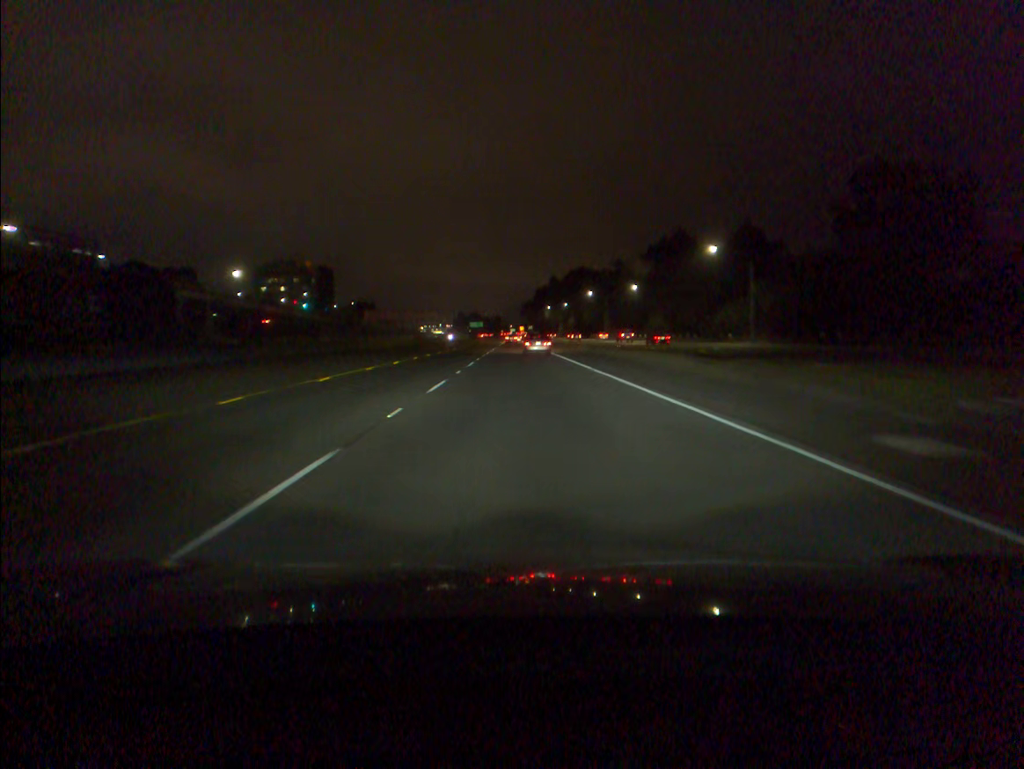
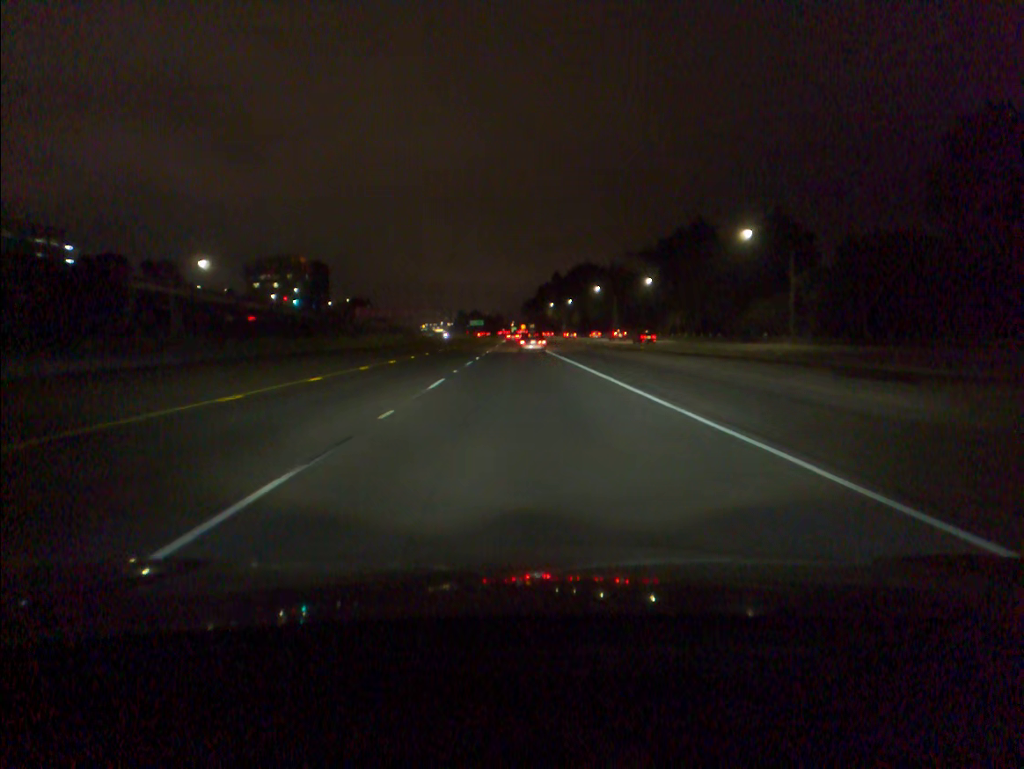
(0.0, +15.3) m; 0°
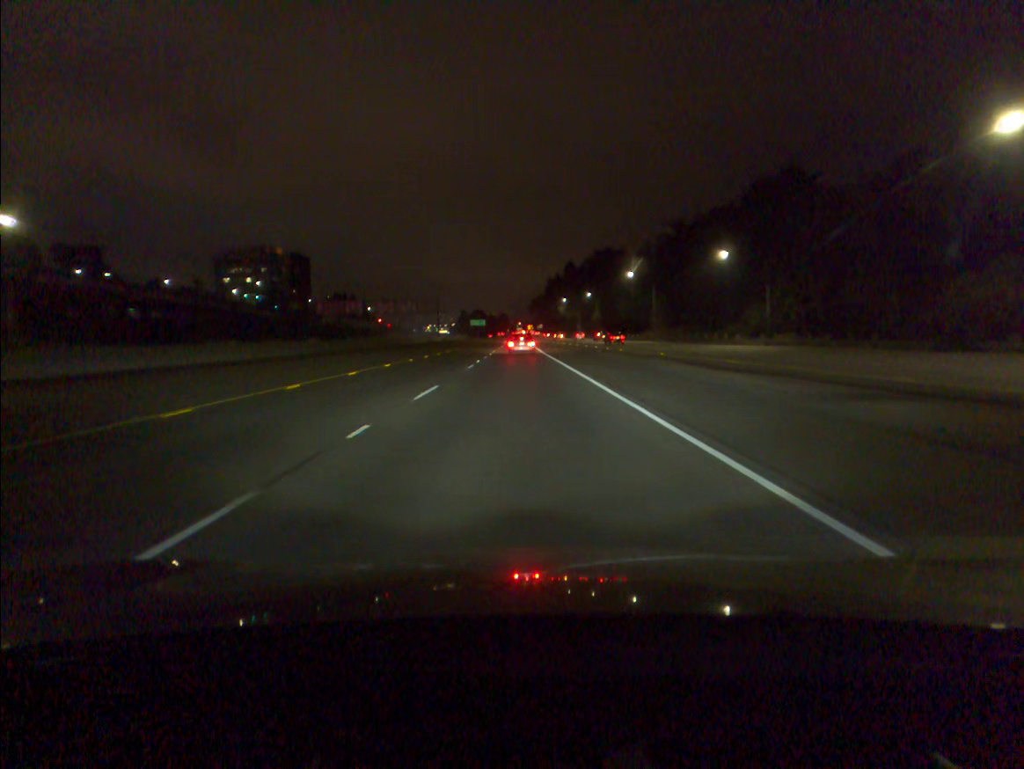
(-0.2, +46.1) m; 0°
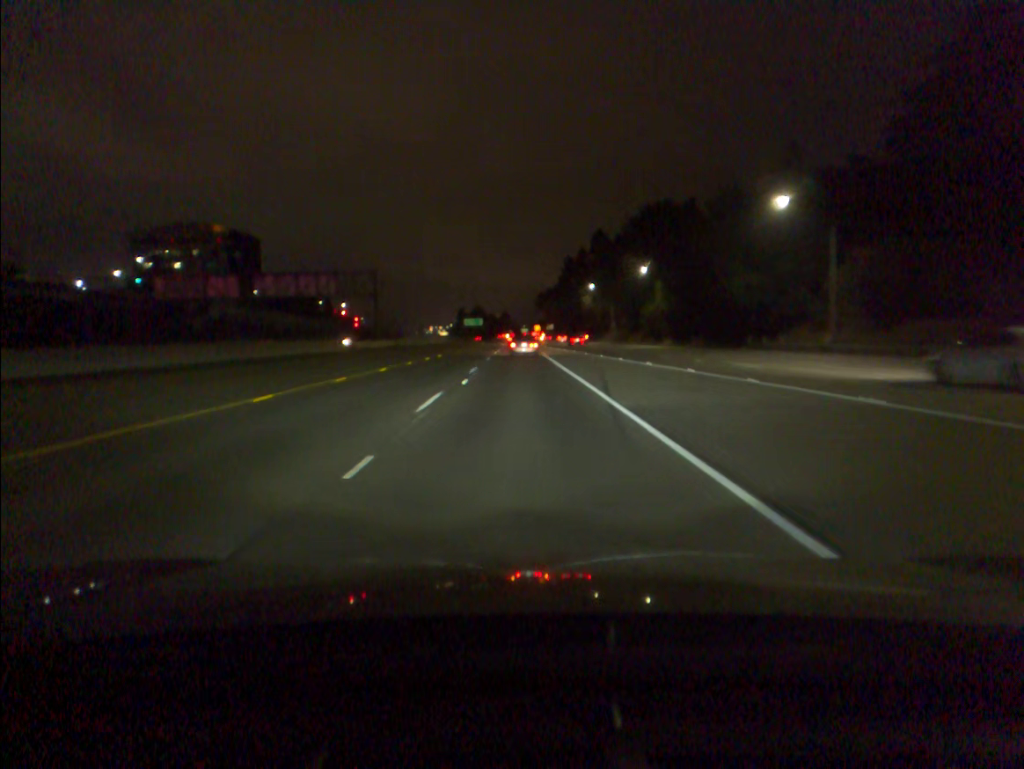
(-0.5, +76.9) m; 0°
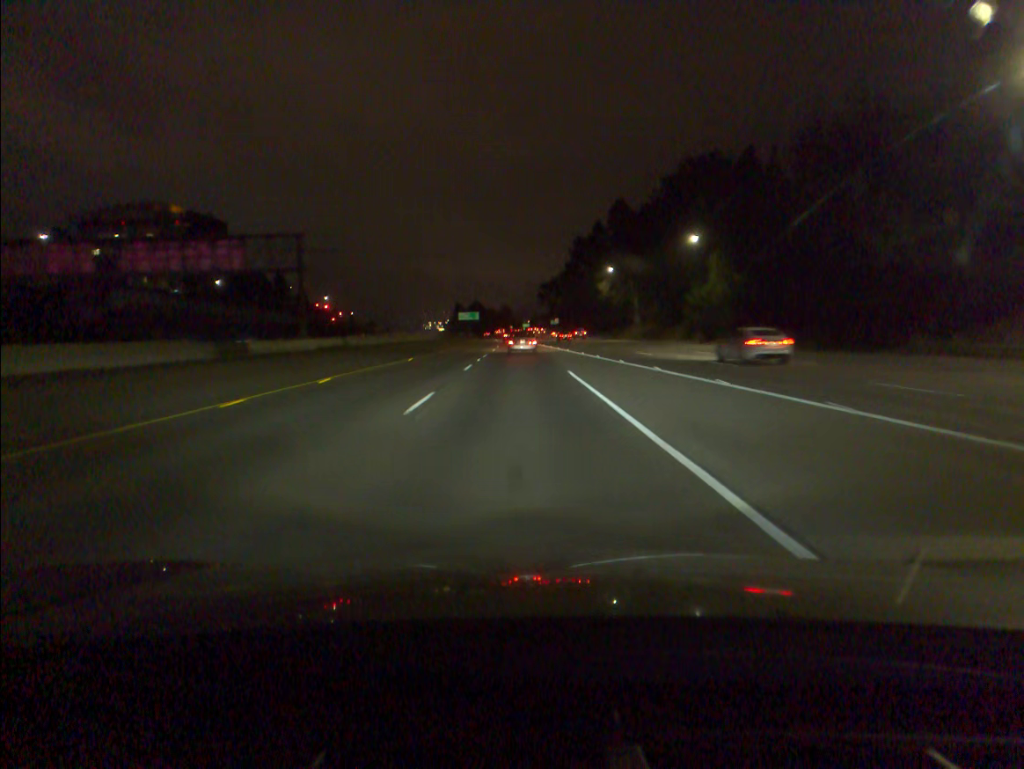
(0.0, +30.2) m; 0°
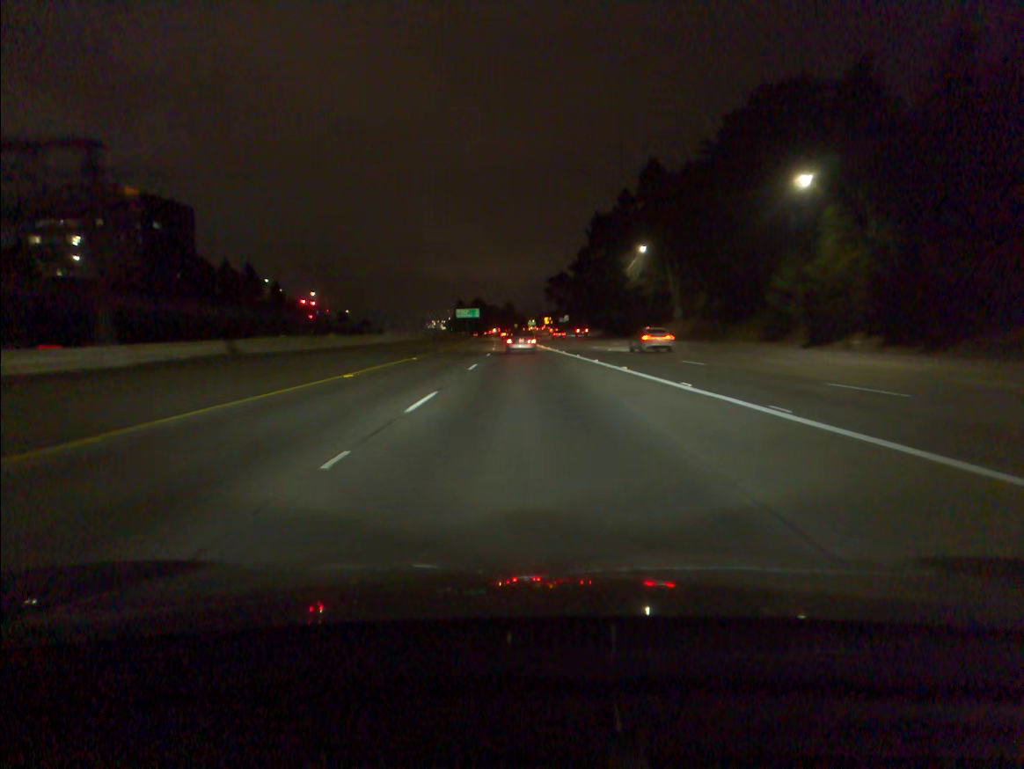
(-0.1, +29.6) m; 0°
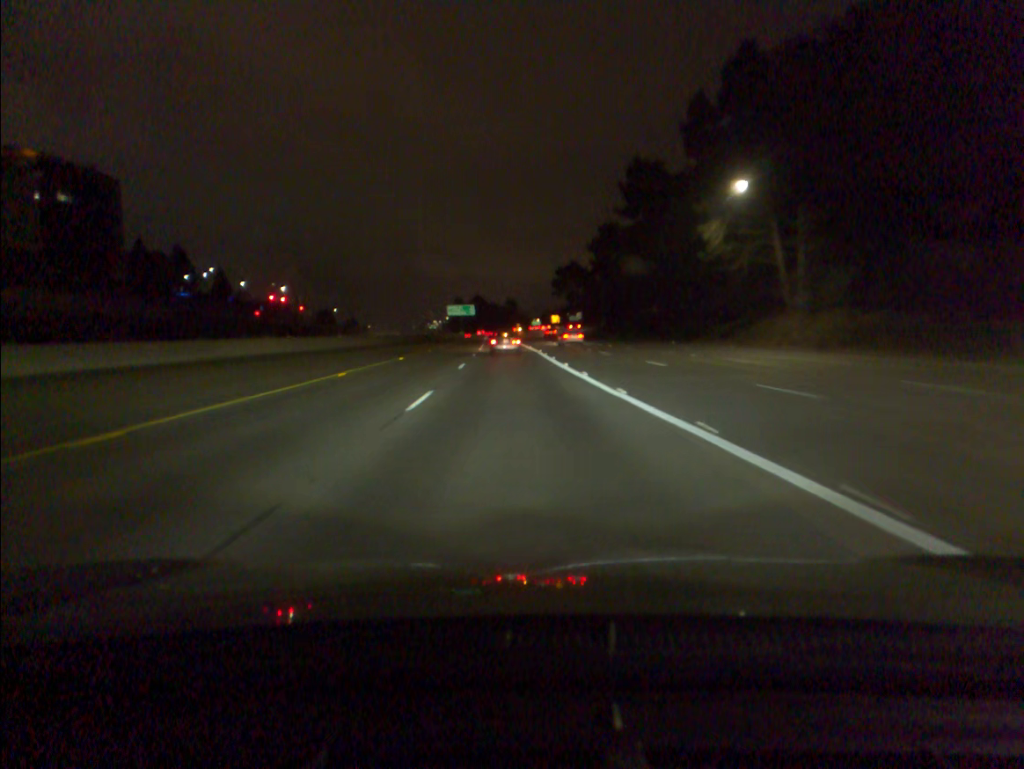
(-0.1, +43.4) m; 0°
